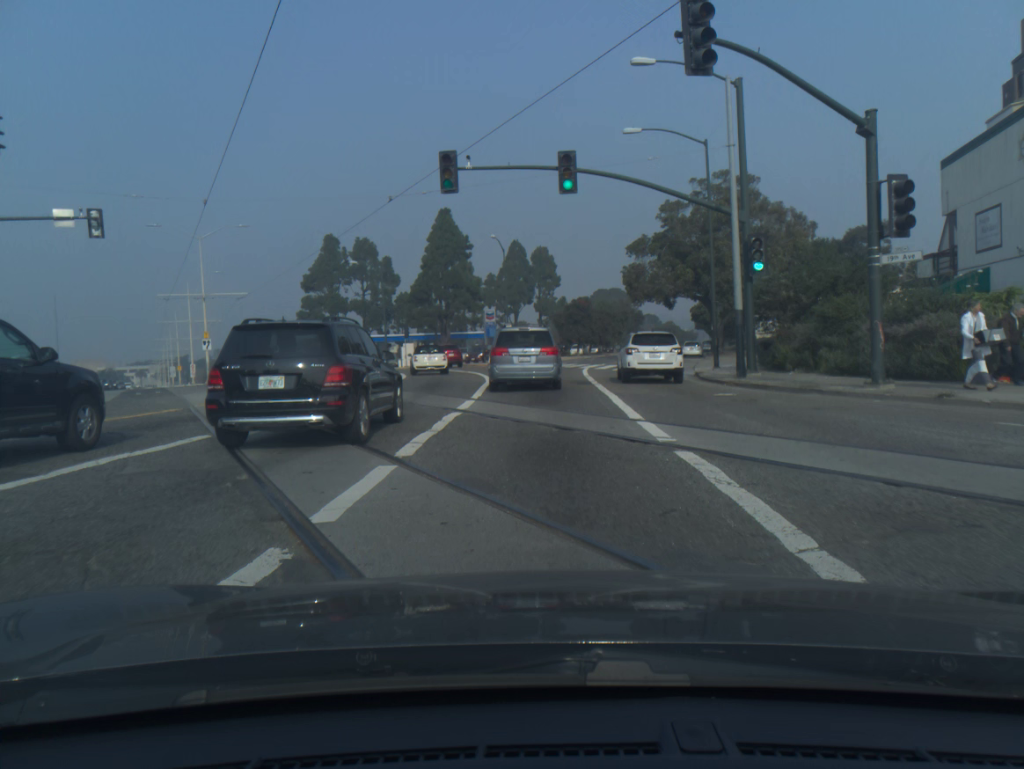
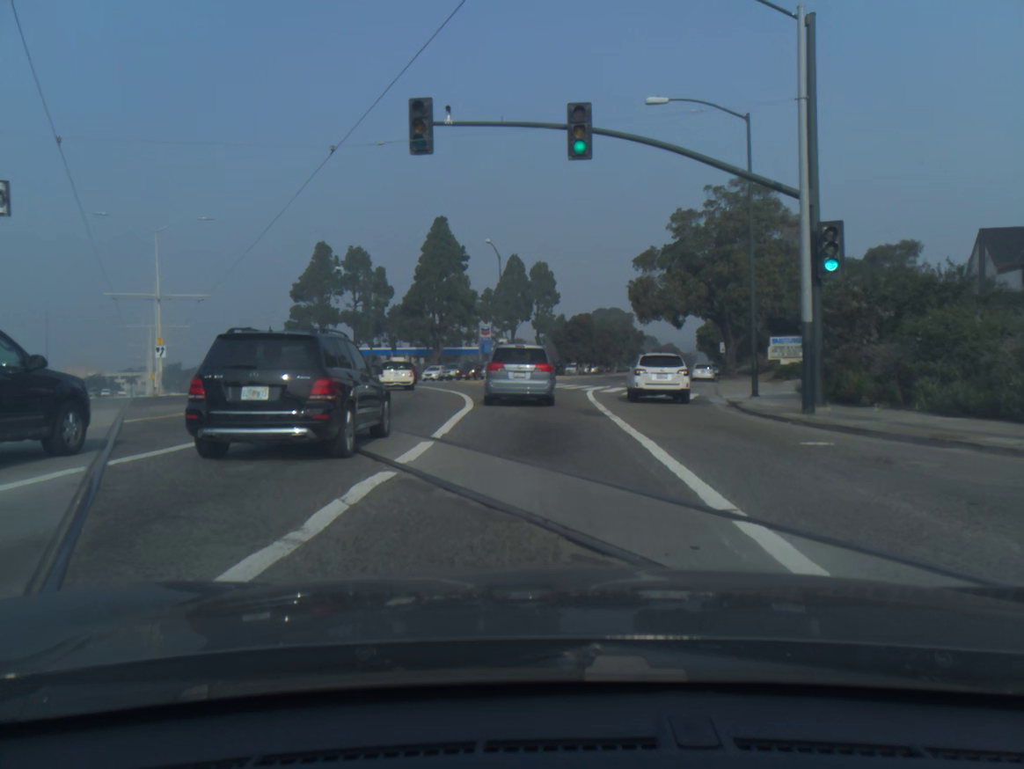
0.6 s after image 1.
(0.0, +6.3) m; 0°
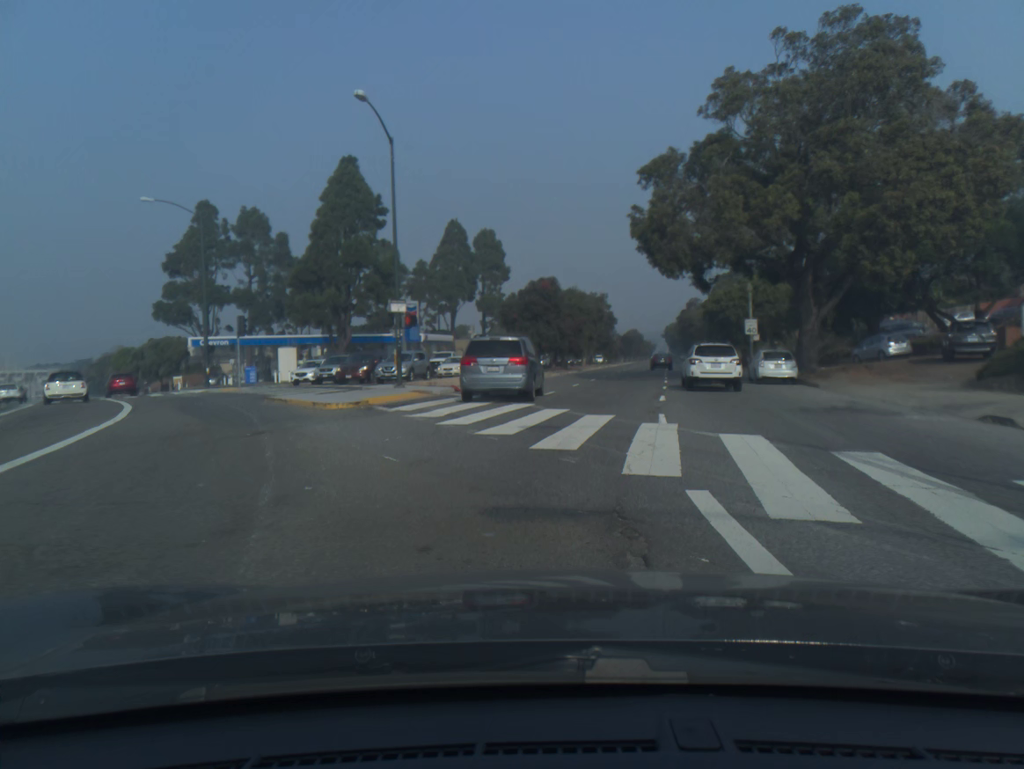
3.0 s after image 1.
(+0.6, +29.1) m; +4°
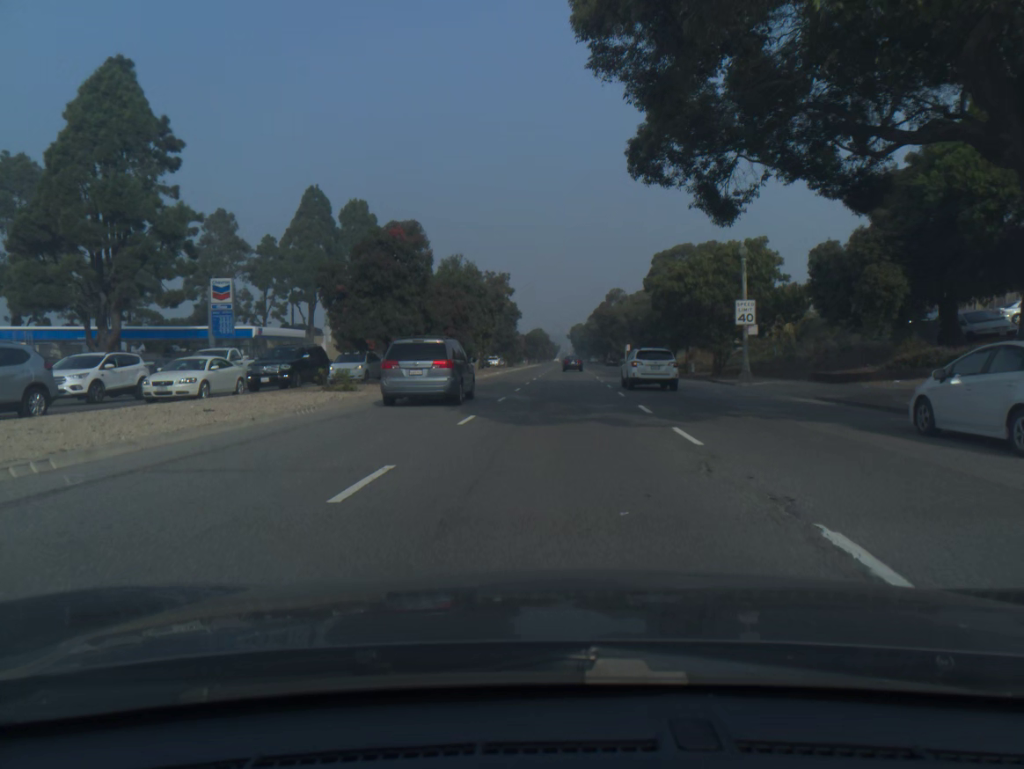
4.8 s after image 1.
(+2.0, +25.3) m; +7°
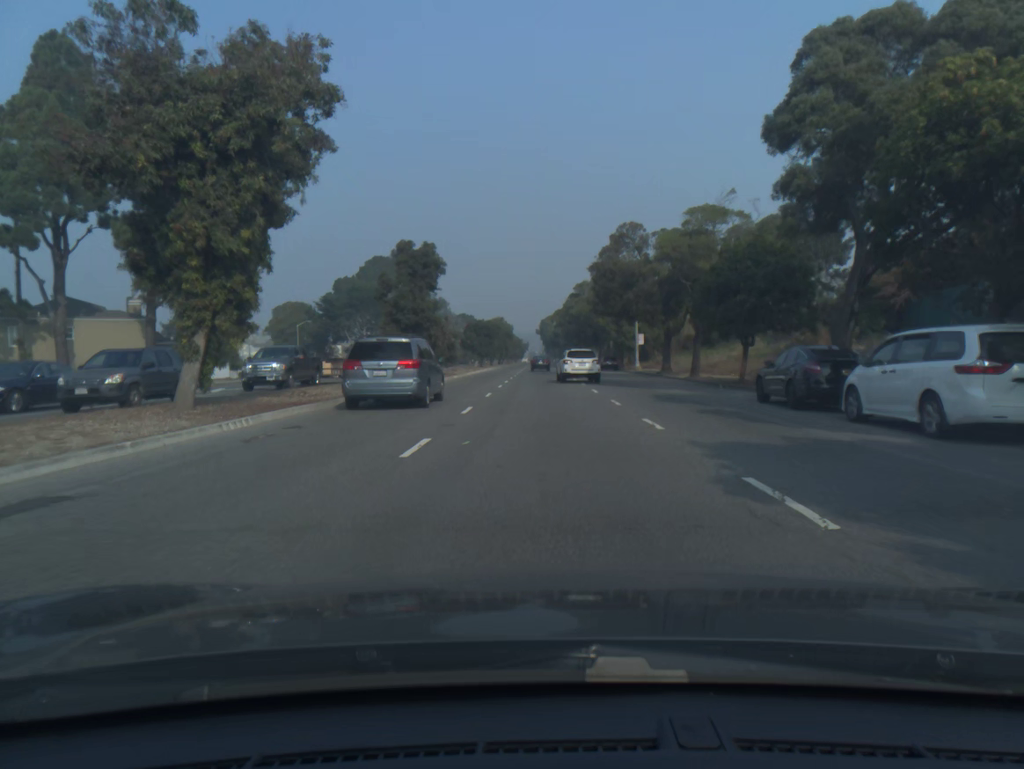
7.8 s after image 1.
(+1.2, +48.4) m; +2°
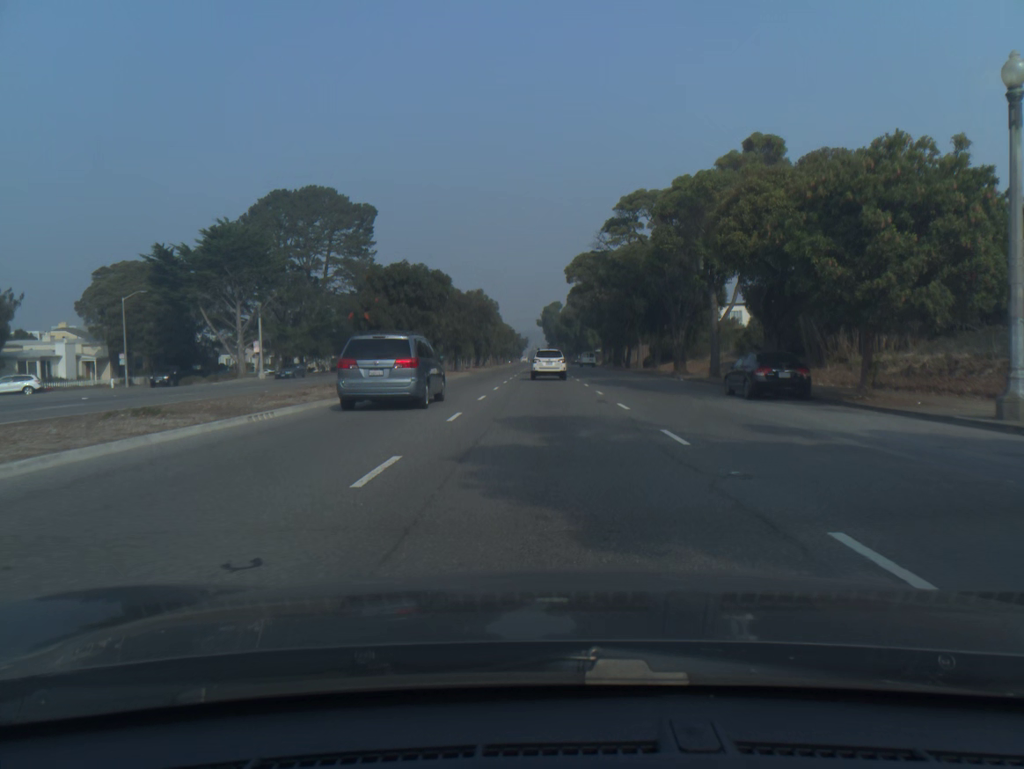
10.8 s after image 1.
(-0.2, +53.5) m; 0°
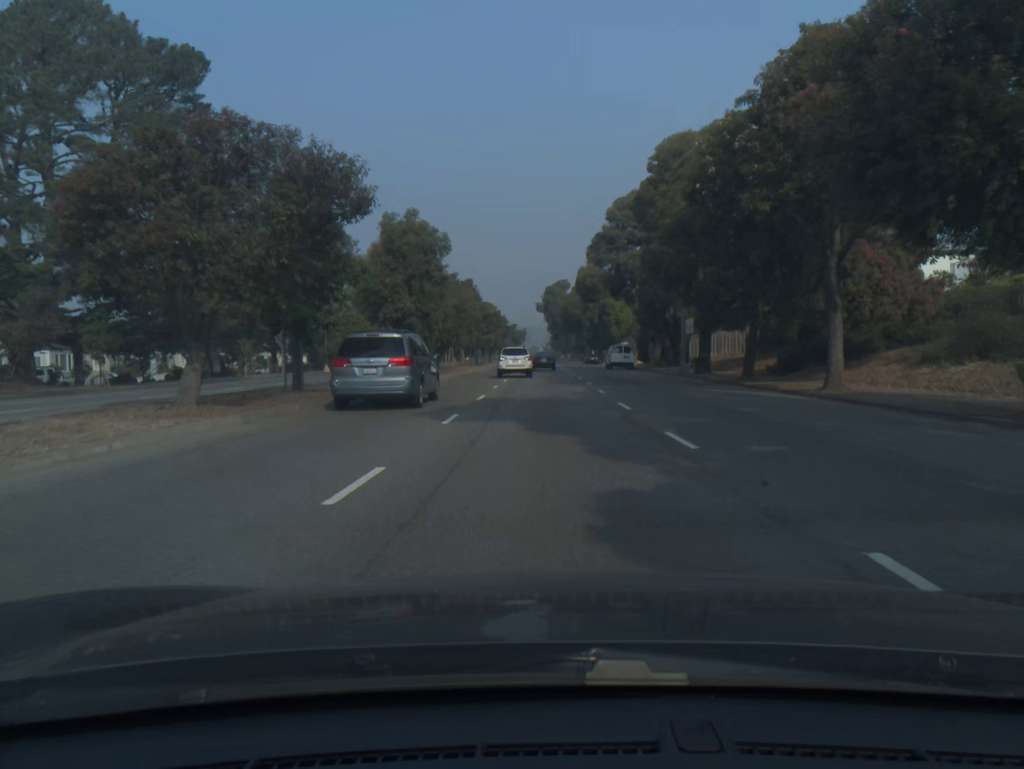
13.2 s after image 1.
(0.0, +45.1) m; 0°
